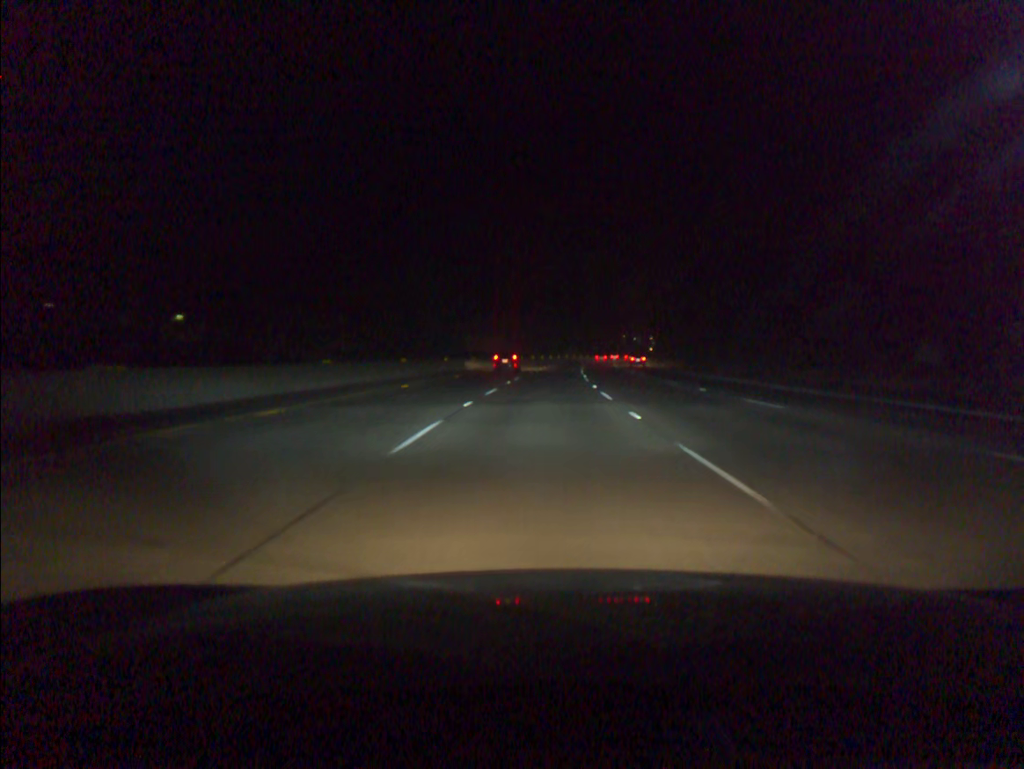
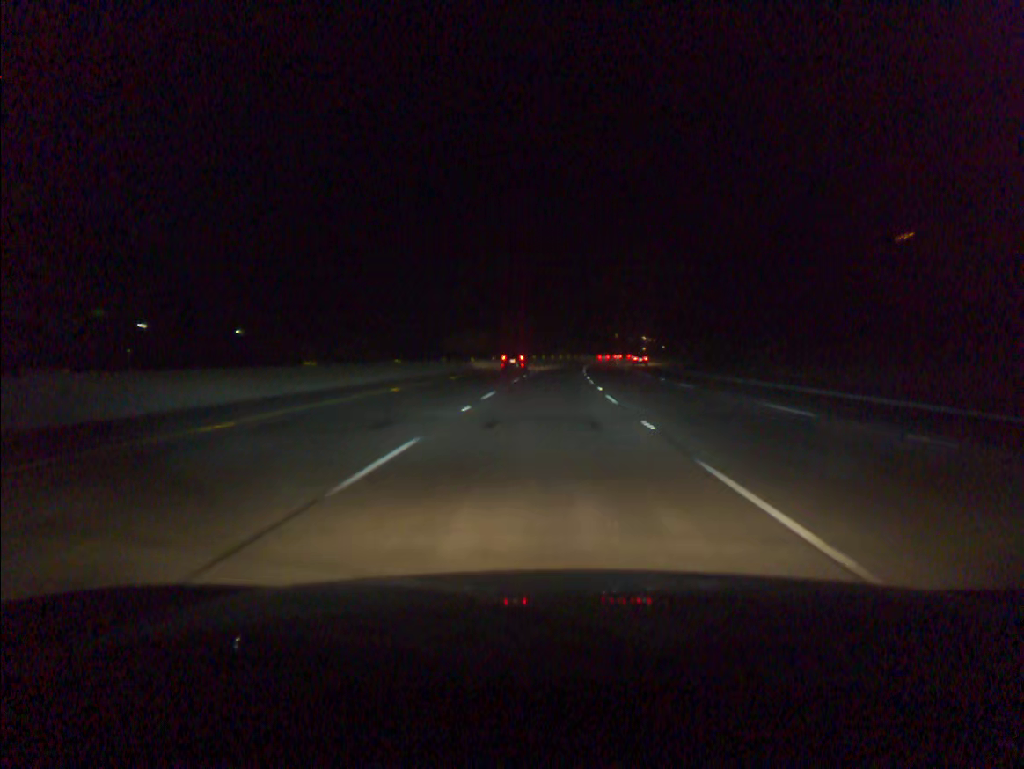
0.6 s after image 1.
(+0.1, +16.8) m; +1°
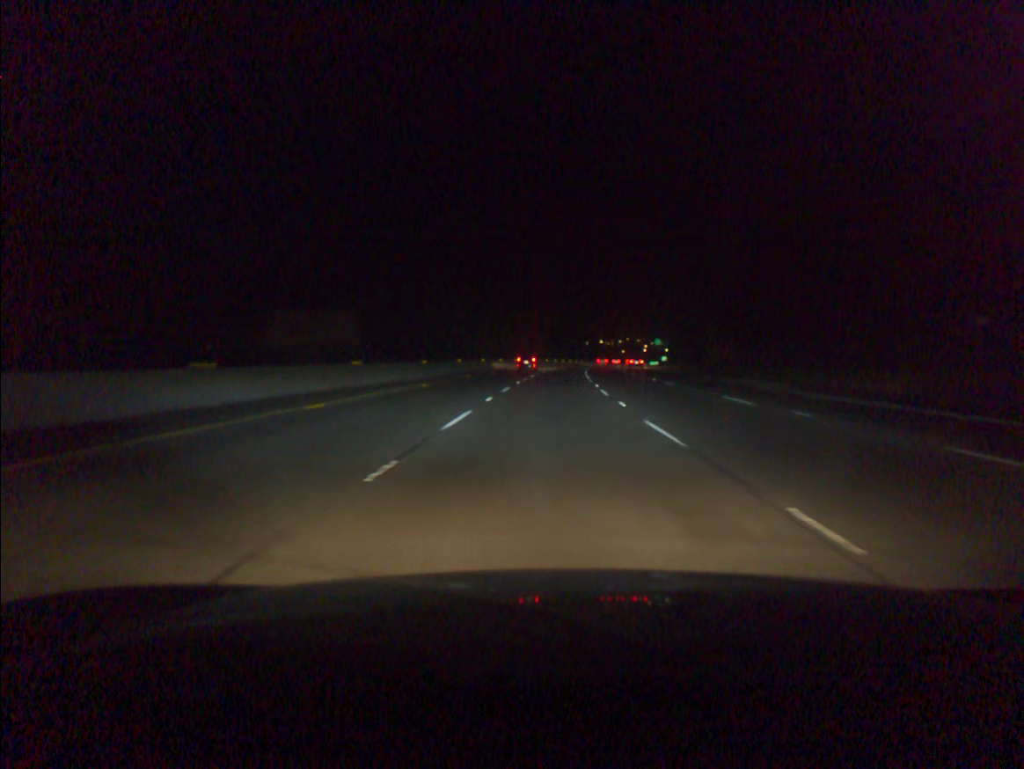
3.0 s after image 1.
(+1.8, +67.4) m; +3°
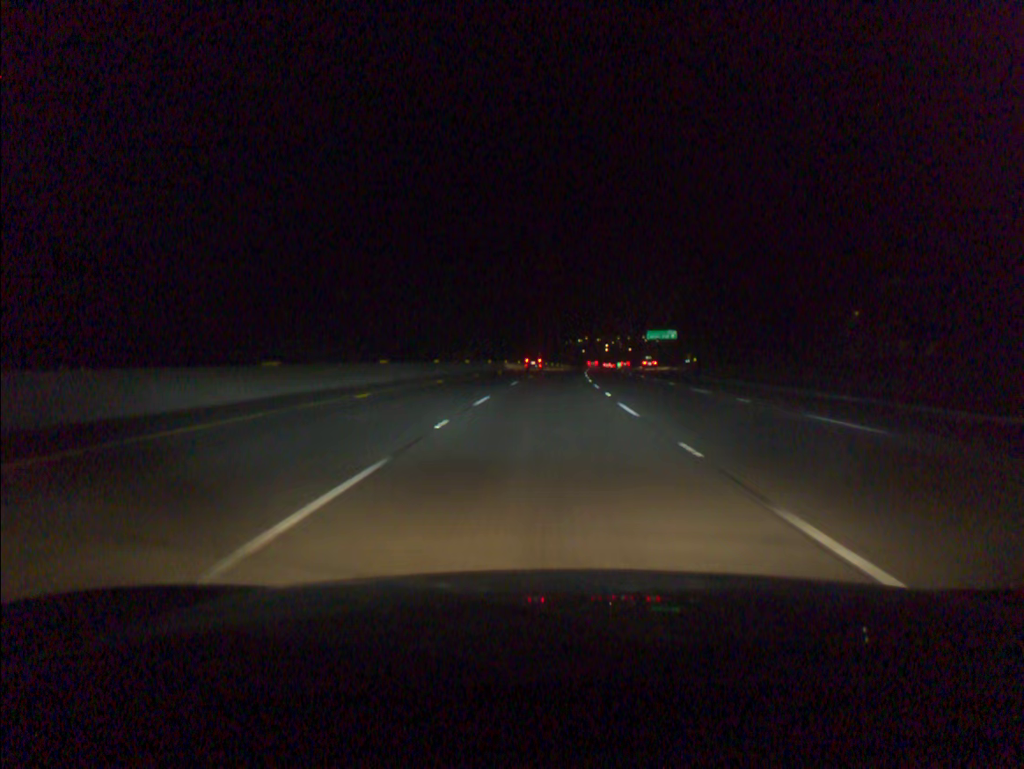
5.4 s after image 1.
(+2.1, +67.6) m; +3°
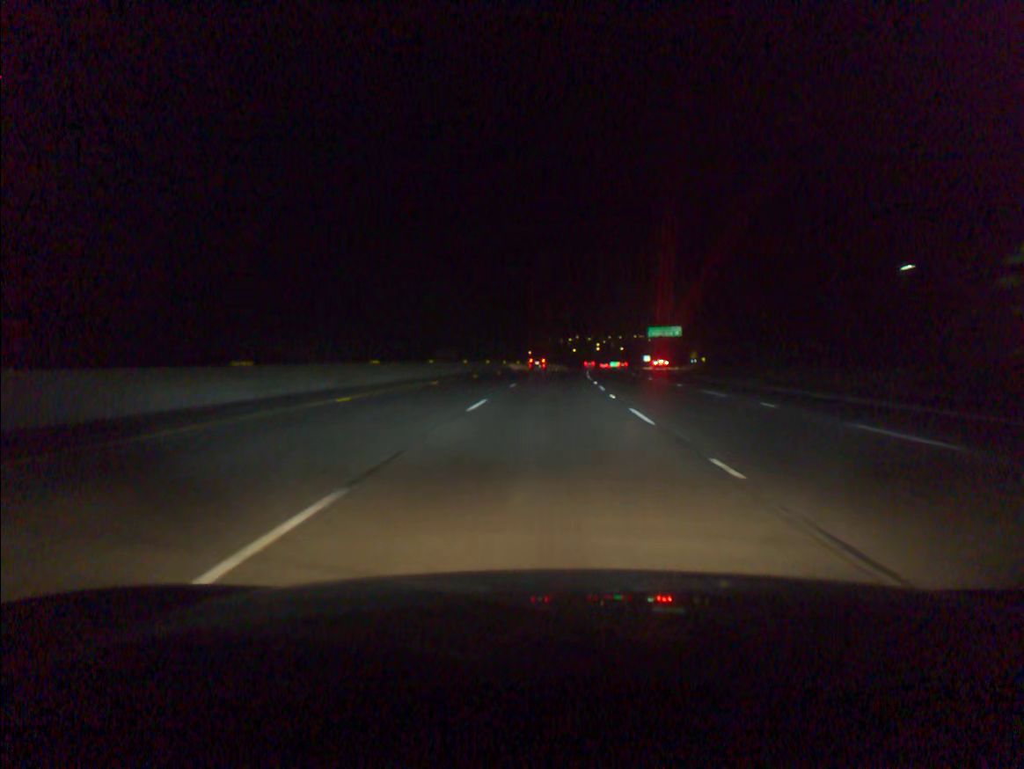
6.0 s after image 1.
(+0.1, +16.9) m; +1°
